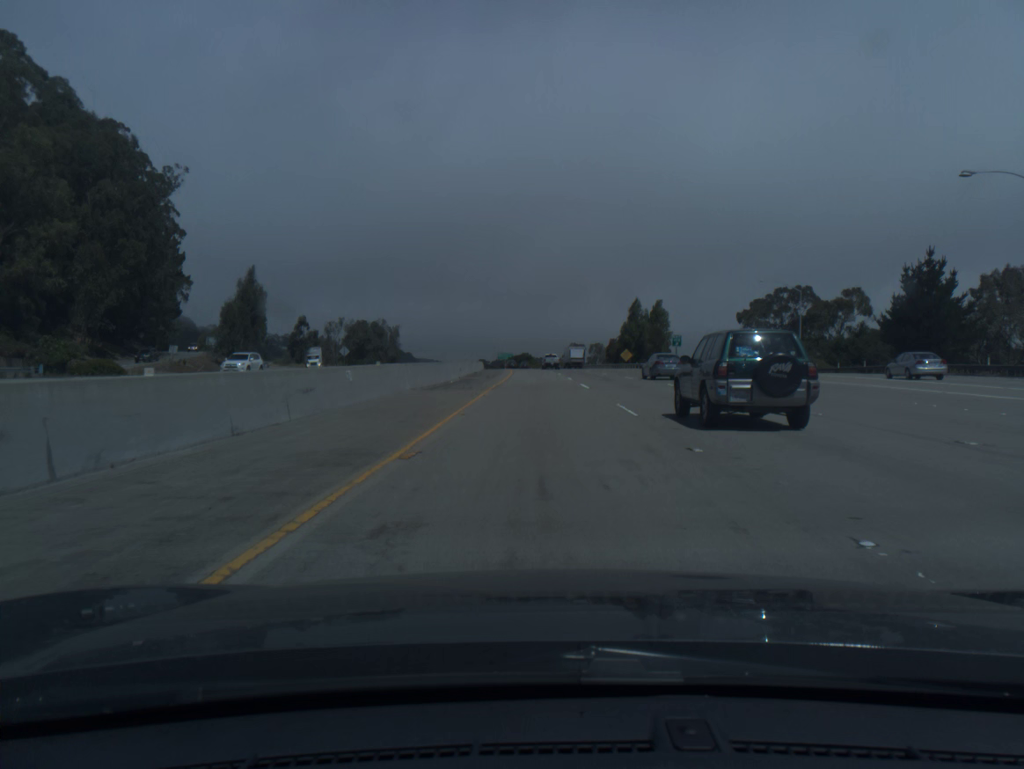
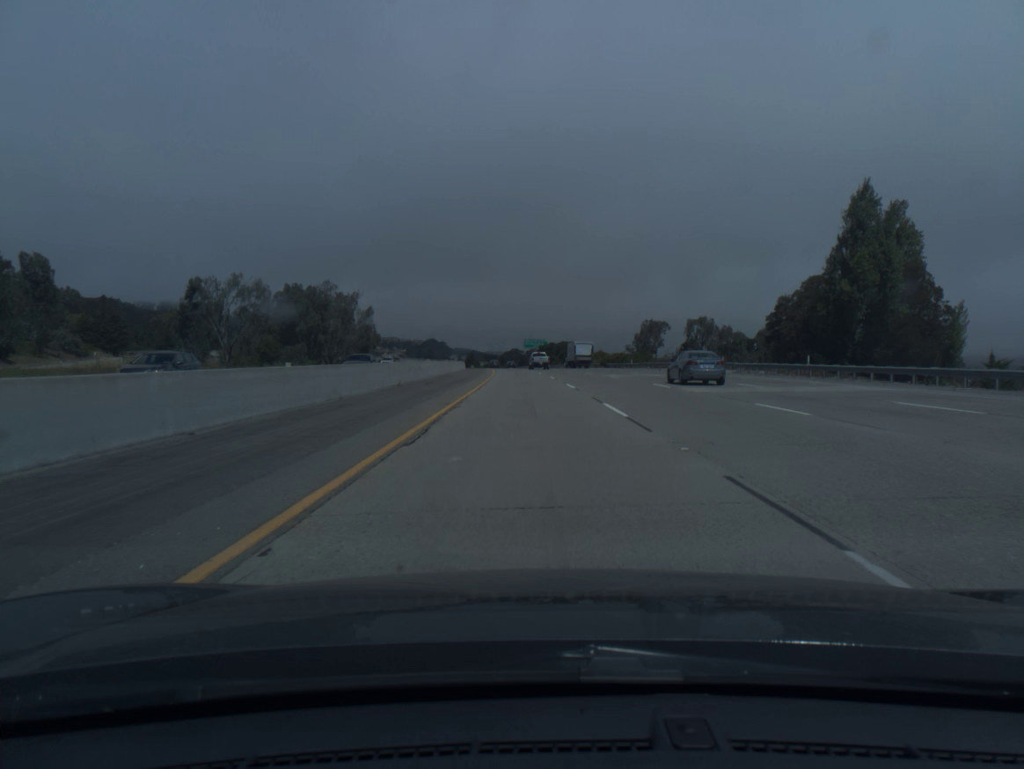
(-1.7, +102.6) m; -3°
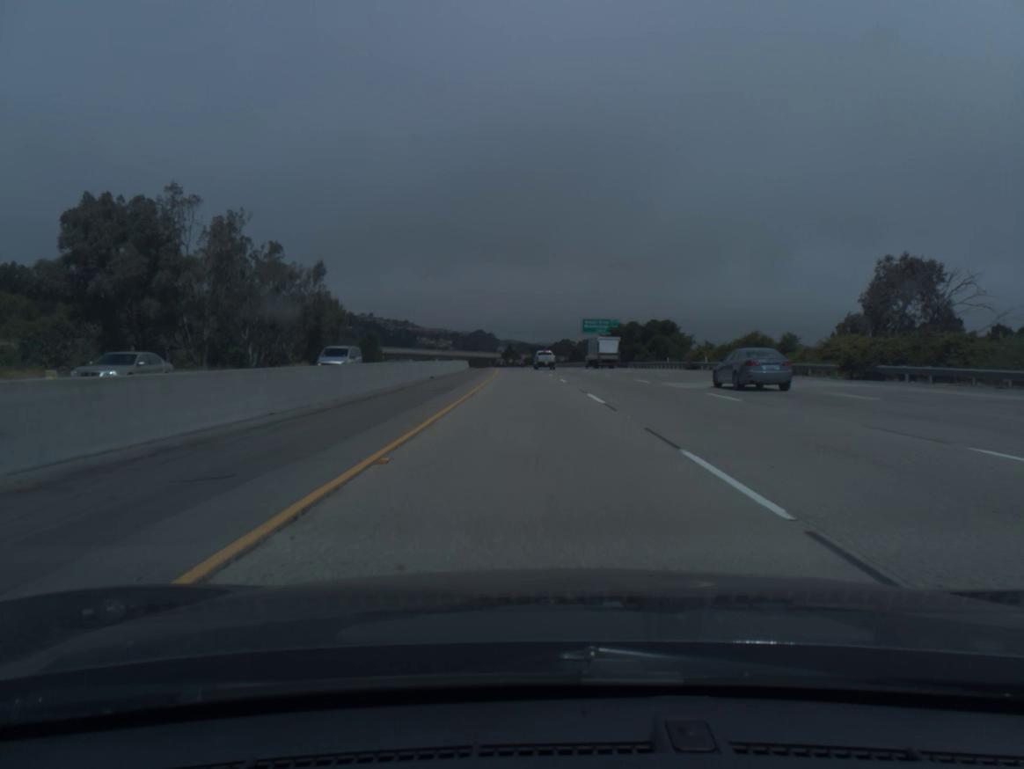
(-2.8, +82.2) m; -4°
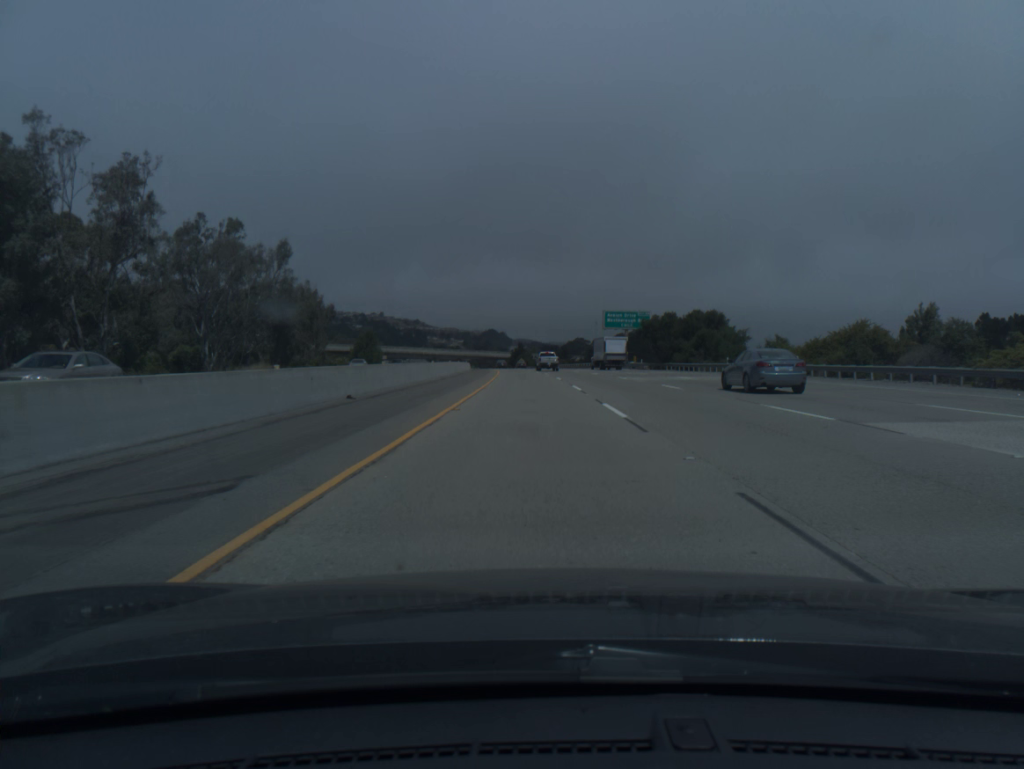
(-0.2, +20.6) m; -1°
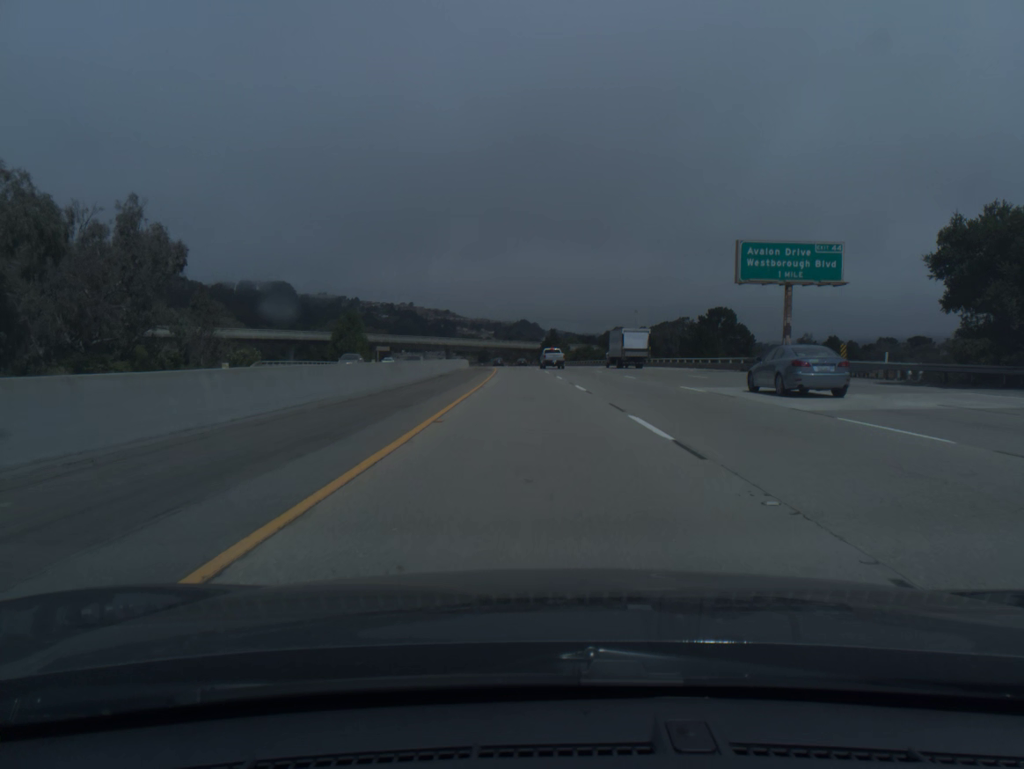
(-1.3, +62.0) m; -2°
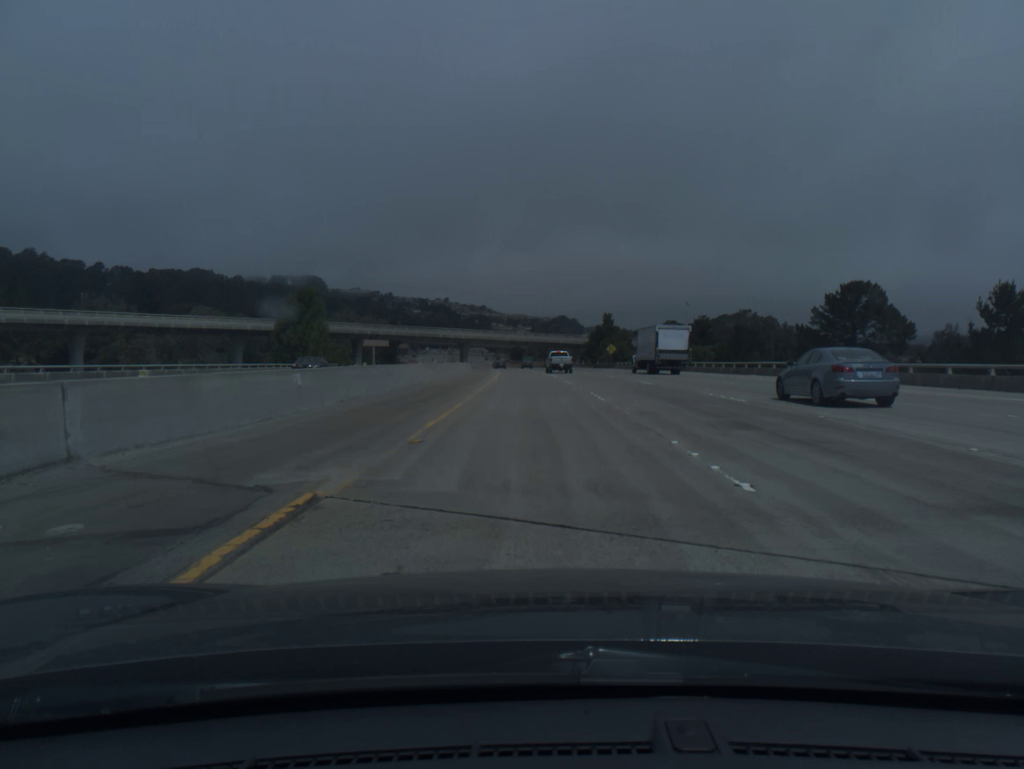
(-1.5, +62.1) m; -3°
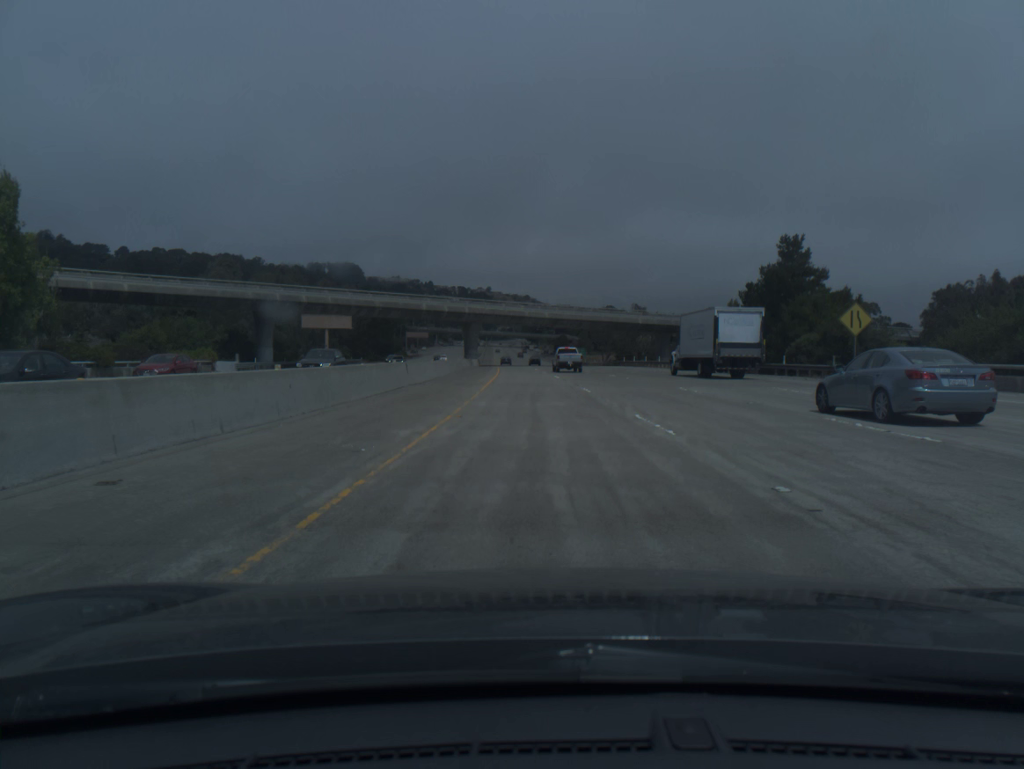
(-2.3, +82.3) m; -3°
